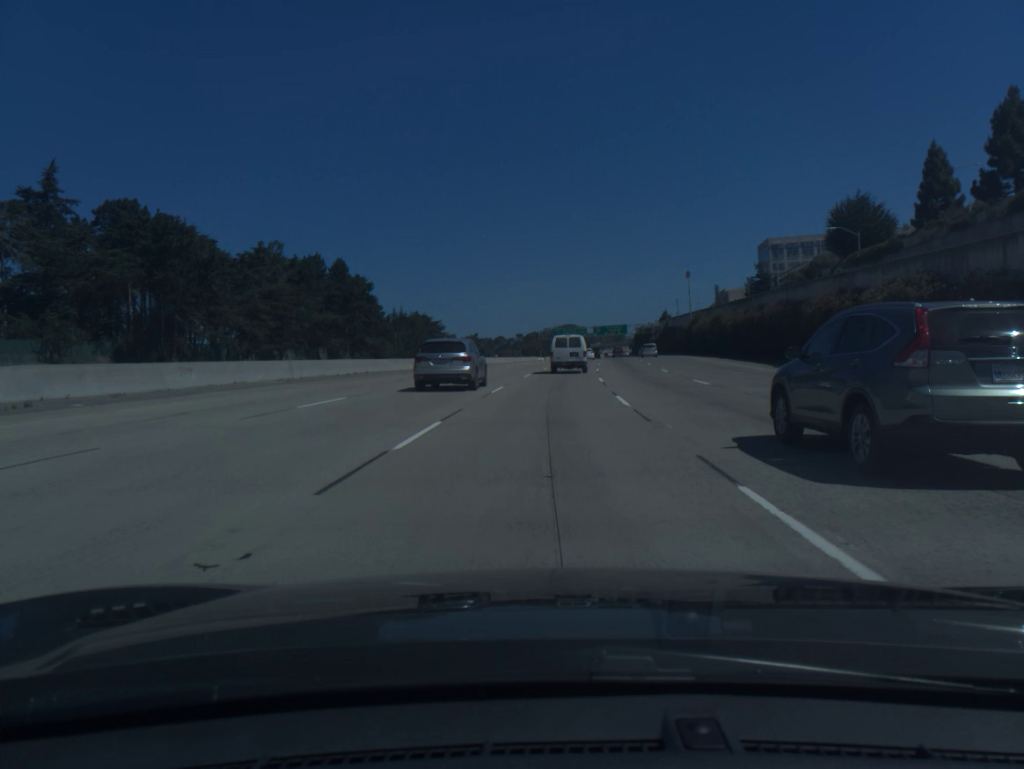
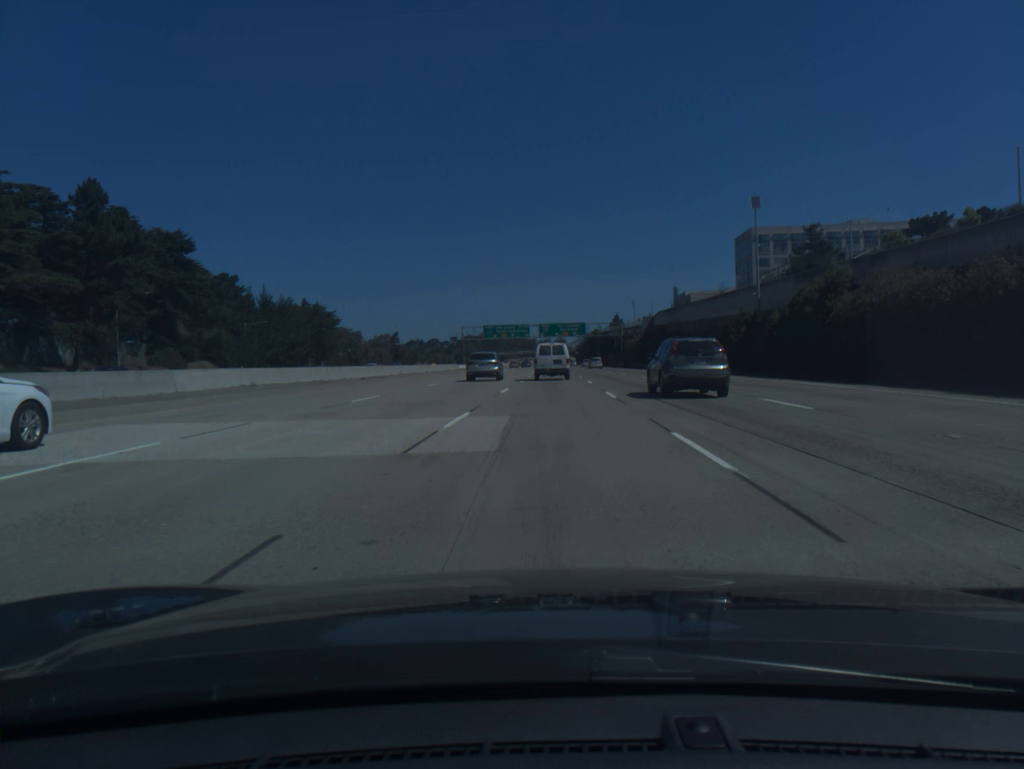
(+2.8, +68.0) m; +4°
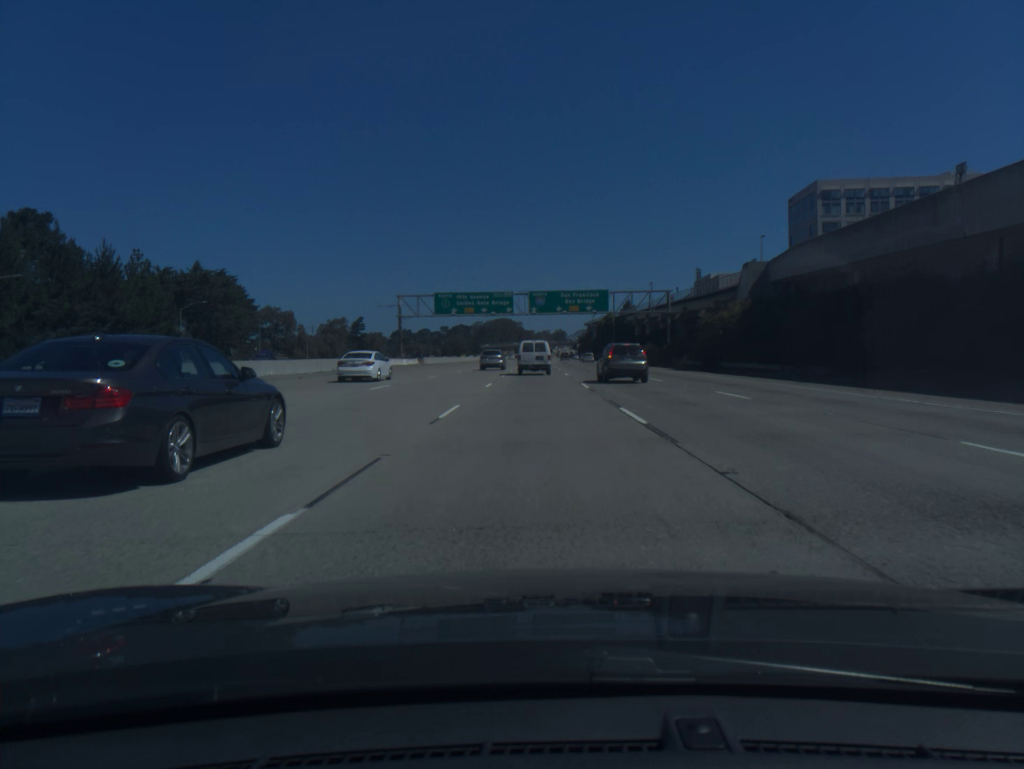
(+0.7, +67.4) m; 0°
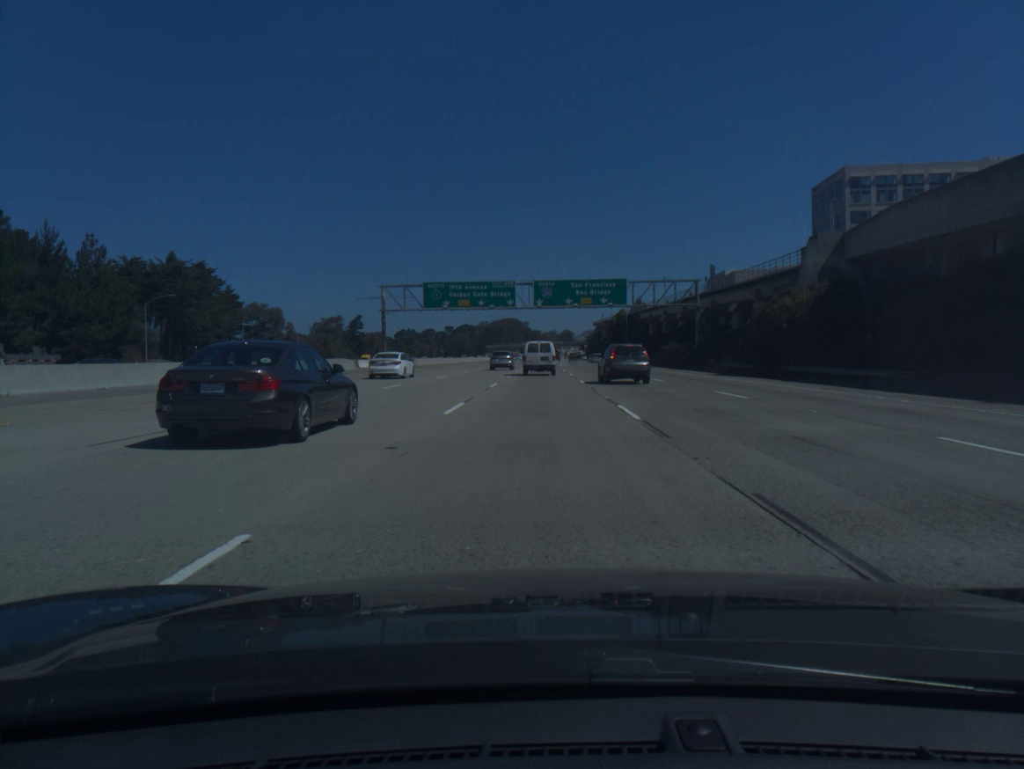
(0.0, +13.5) m; 0°
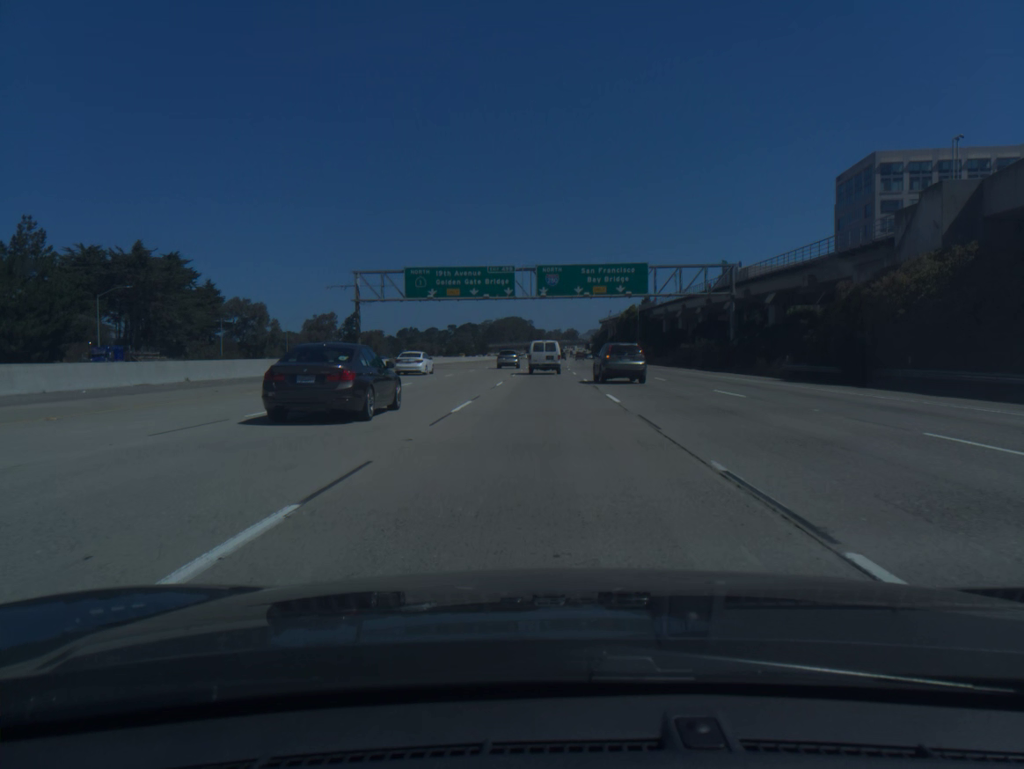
(-0.1, +13.6) m; 0°
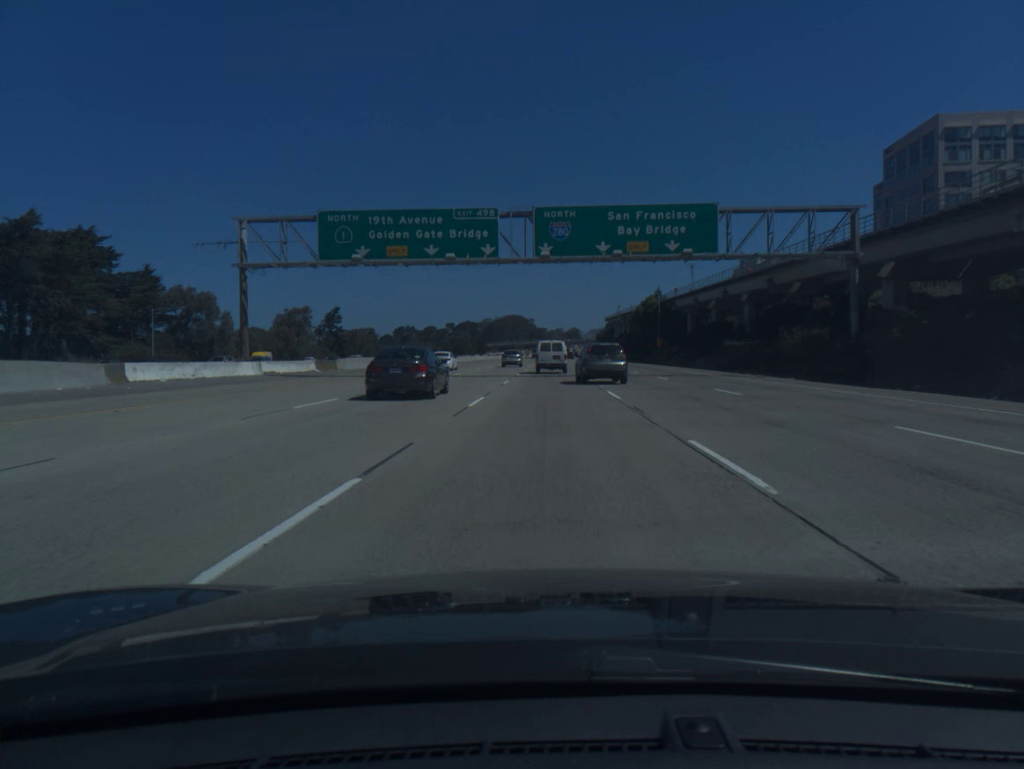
(0.0, +27.2) m; 0°
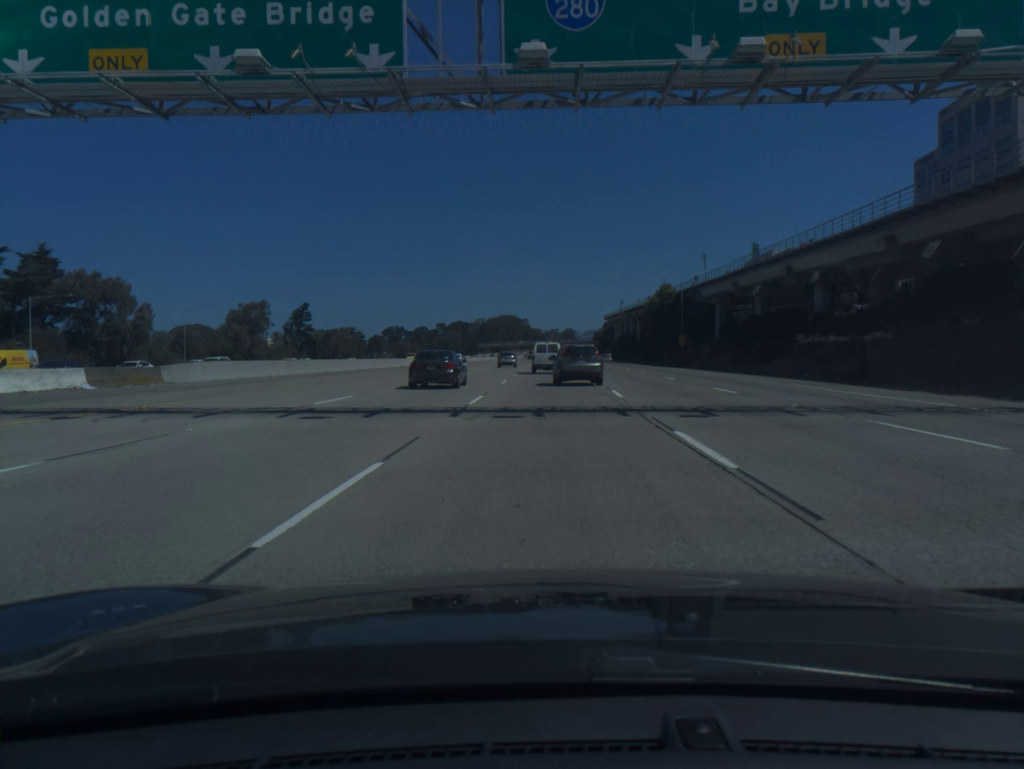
(+0.1, +27.3) m; 0°
